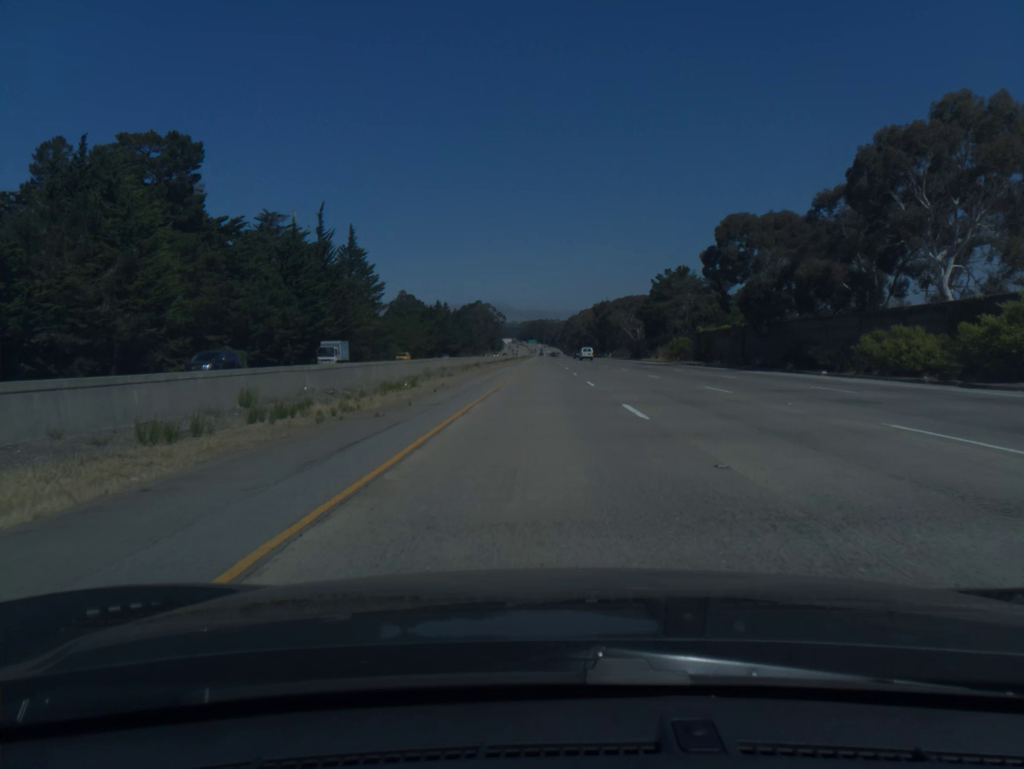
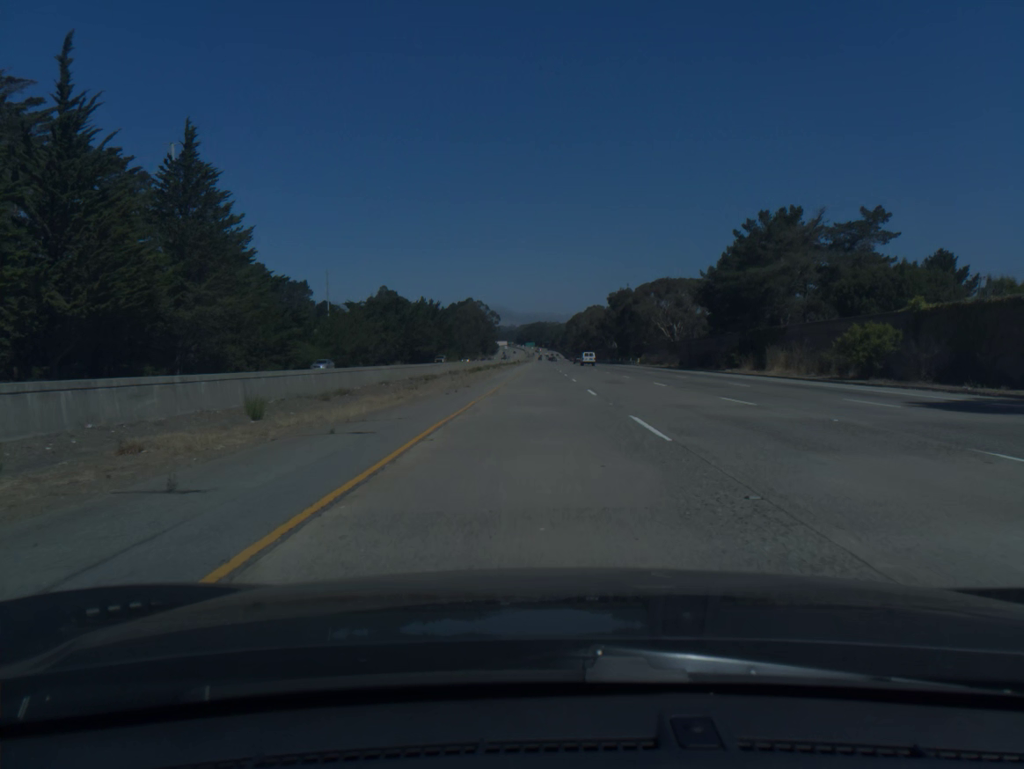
(+0.1, +61.5) m; 0°
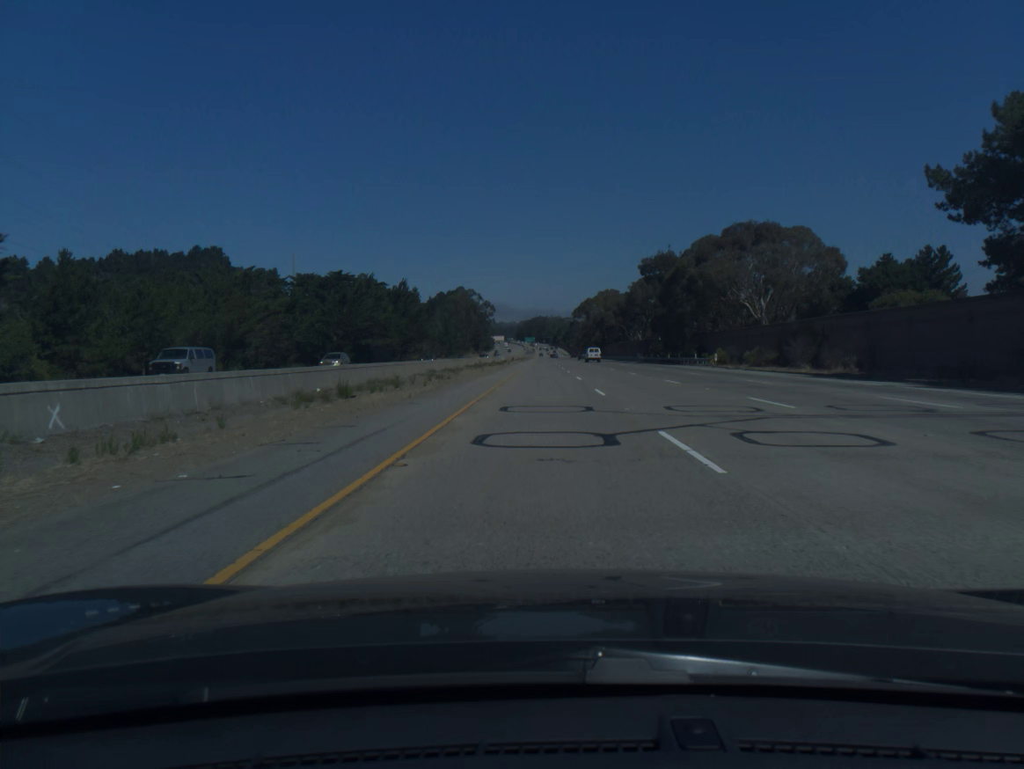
(-0.1, +61.5) m; 0°
